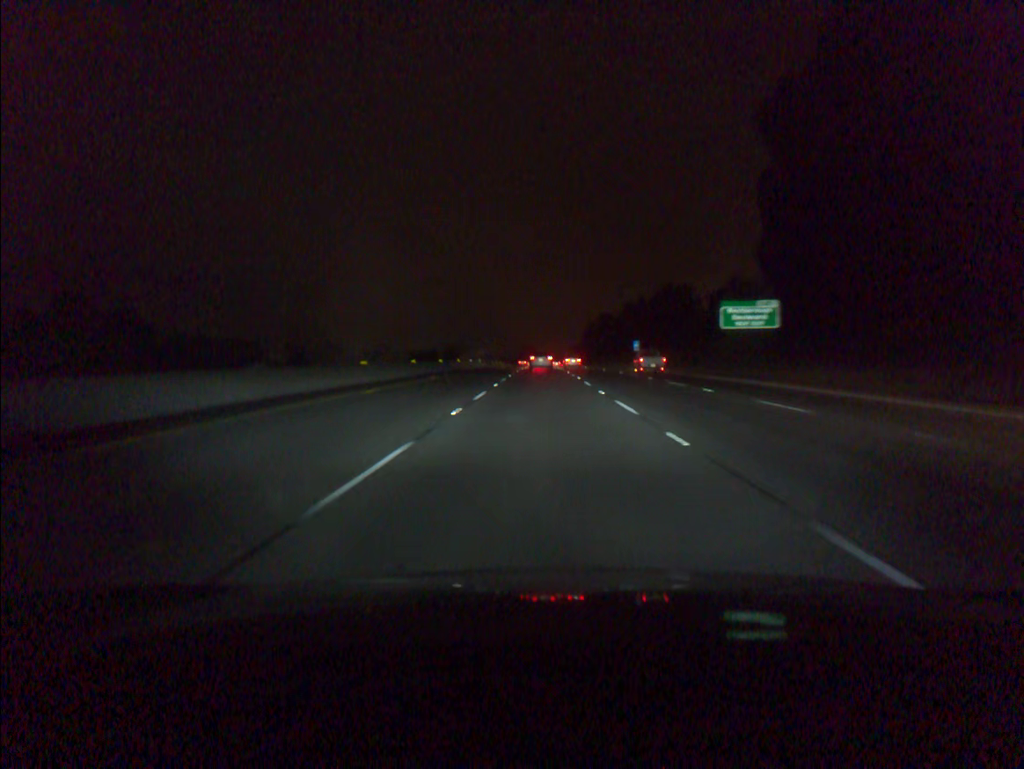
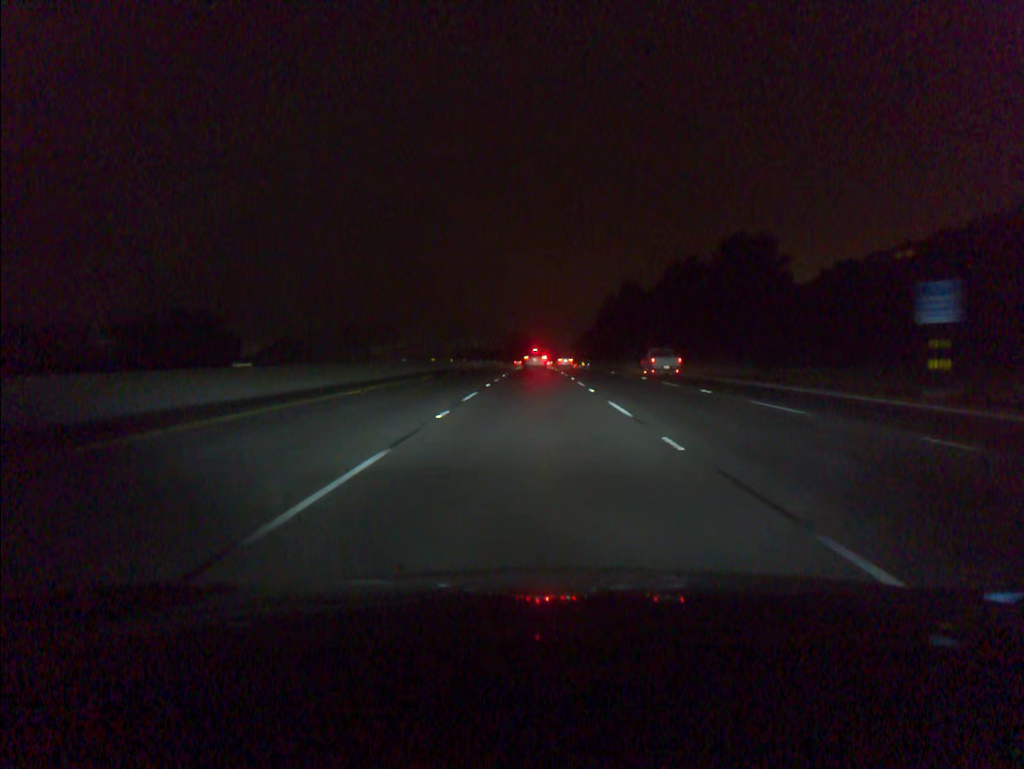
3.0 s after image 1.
(+0.4, +88.4) m; 0°
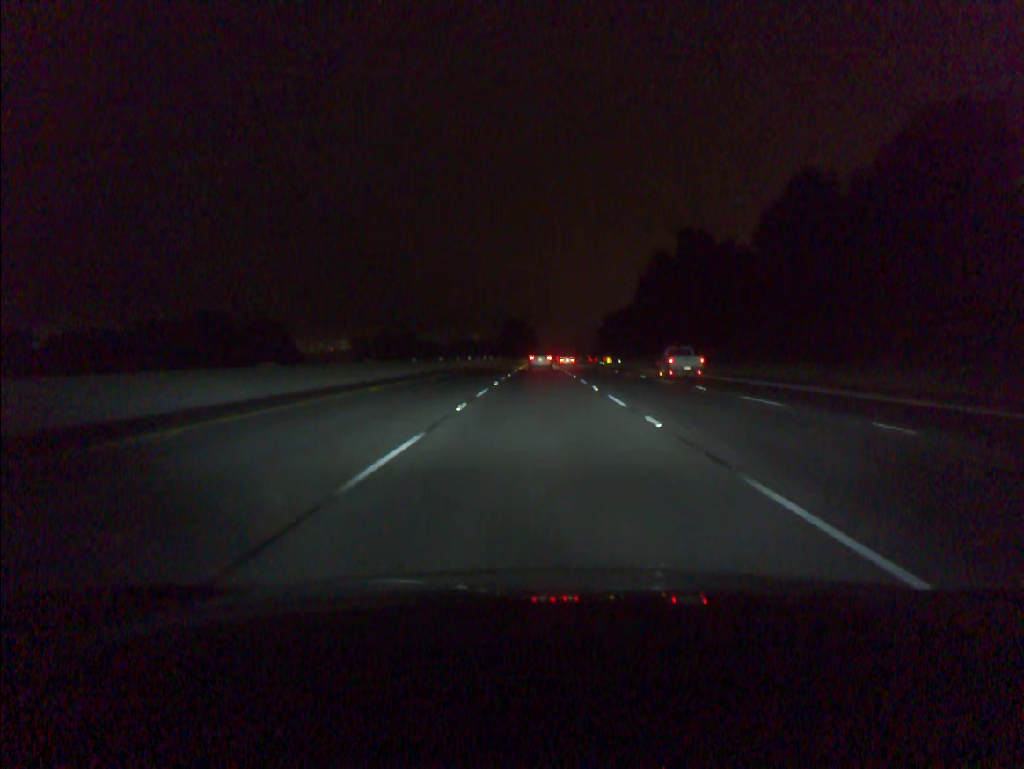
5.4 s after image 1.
(-0.3, +71.3) m; 0°
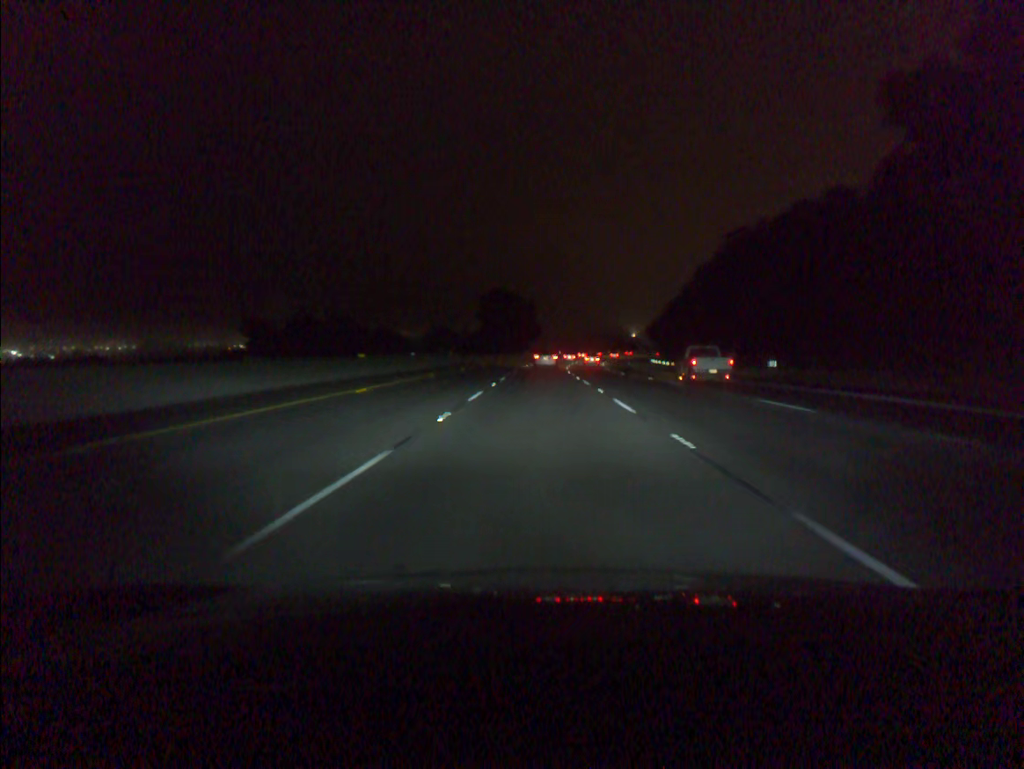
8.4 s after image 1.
(+0.1, +89.6) m; 0°
